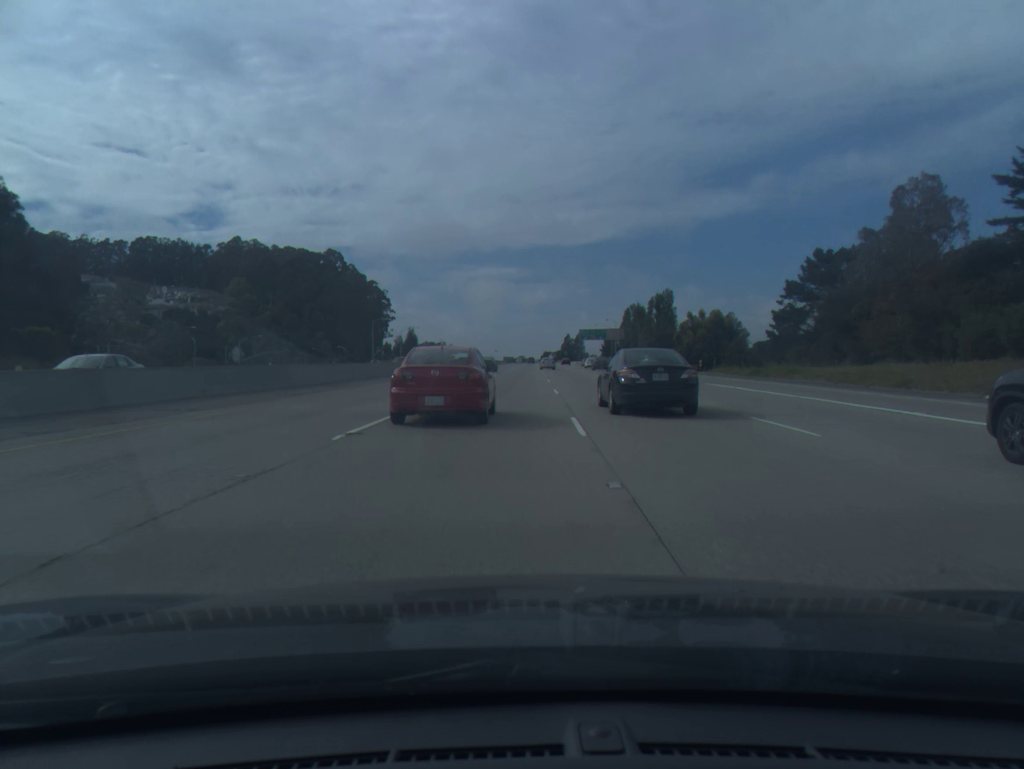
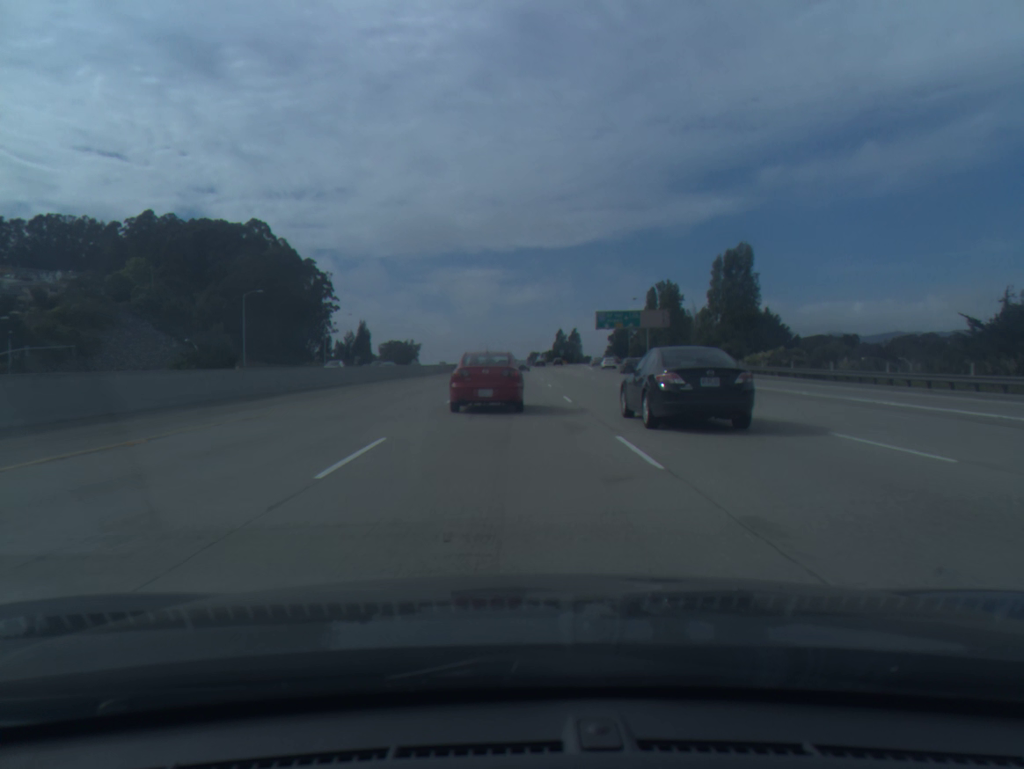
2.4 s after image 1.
(+1.0, +76.7) m; +1°
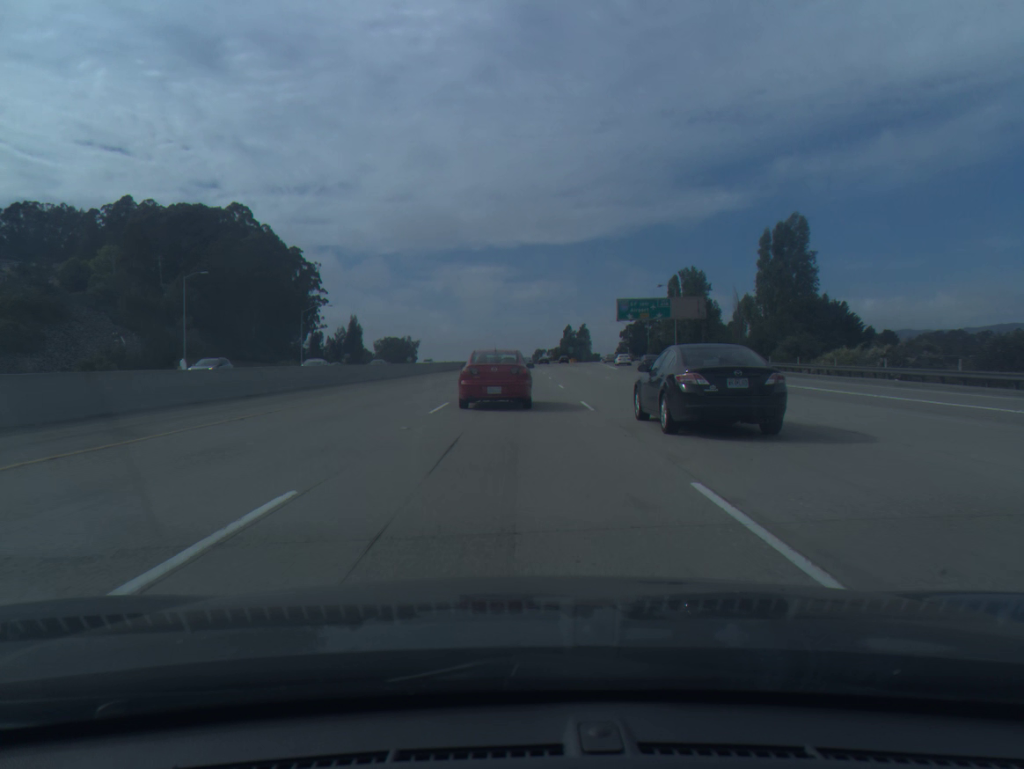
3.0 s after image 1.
(0.0, +19.7) m; 0°
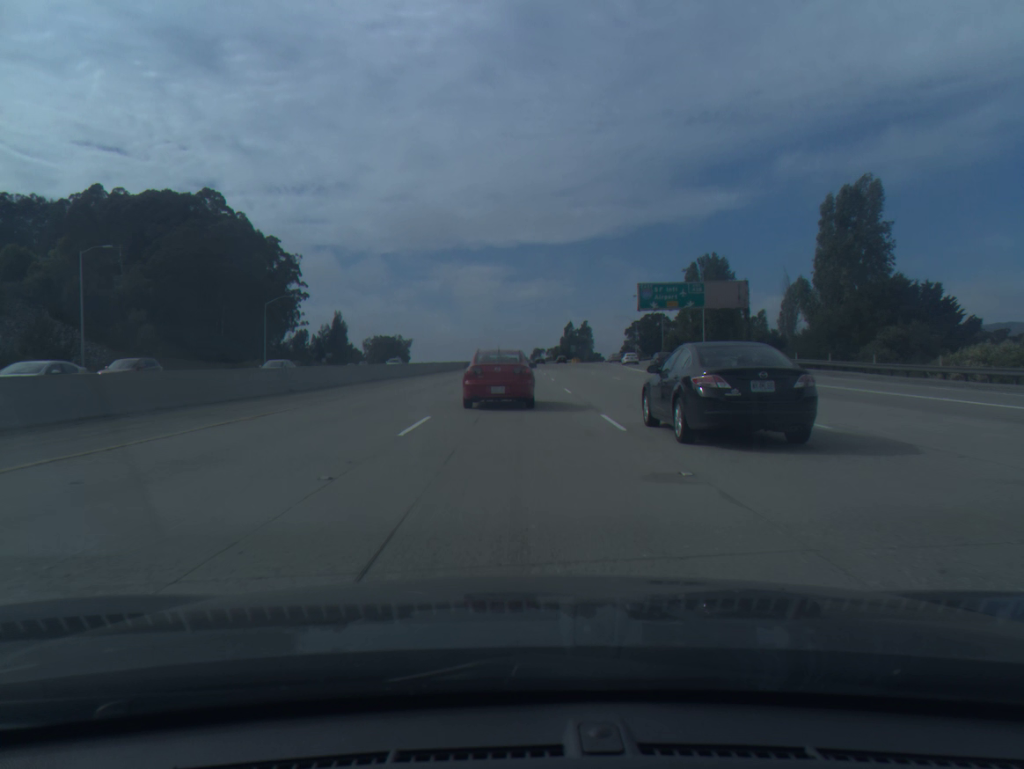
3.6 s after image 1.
(0.0, +19.7) m; 0°
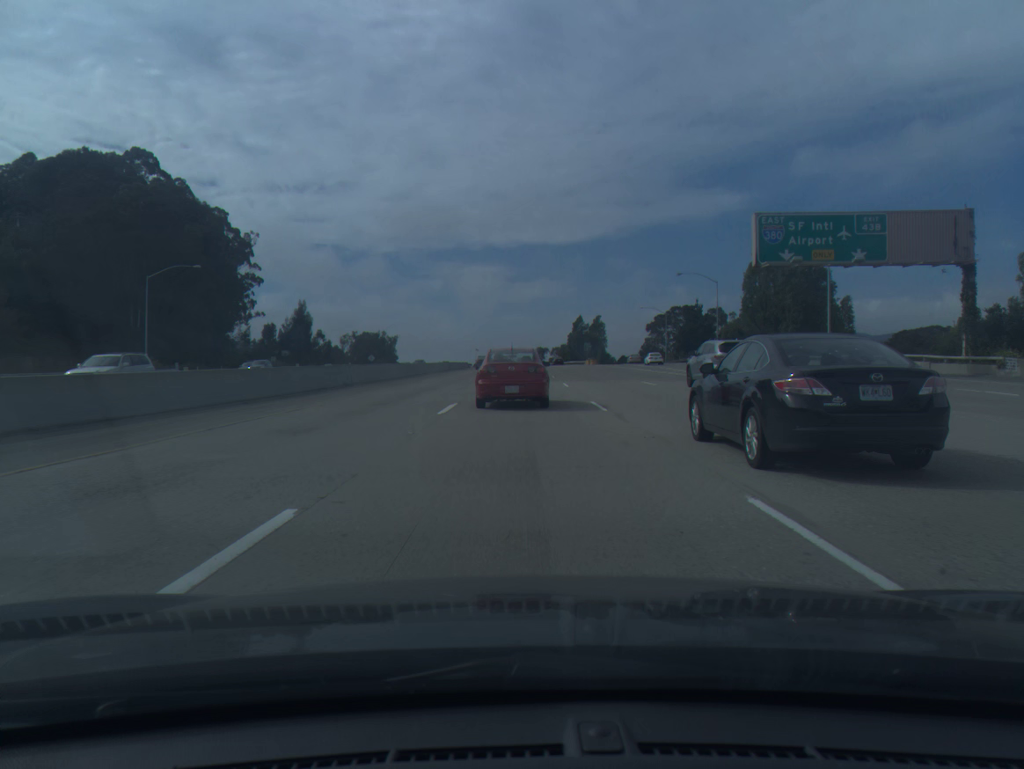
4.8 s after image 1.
(-0.1, +39.4) m; 0°
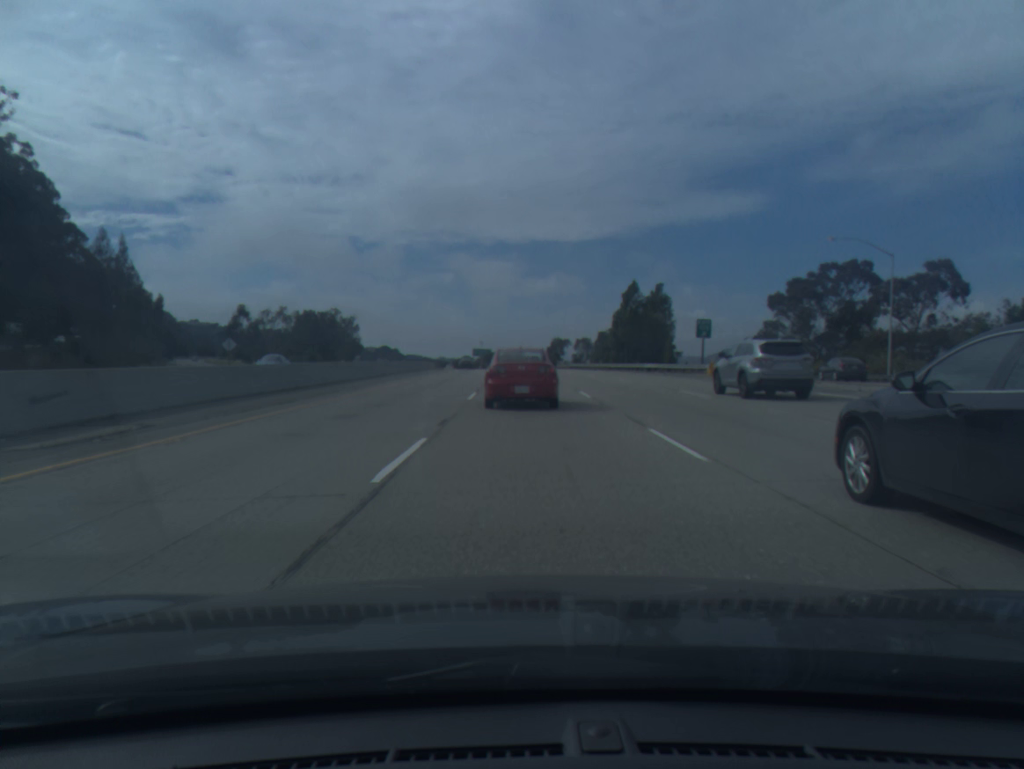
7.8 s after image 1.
(+0.1, +96.6) m; 0°
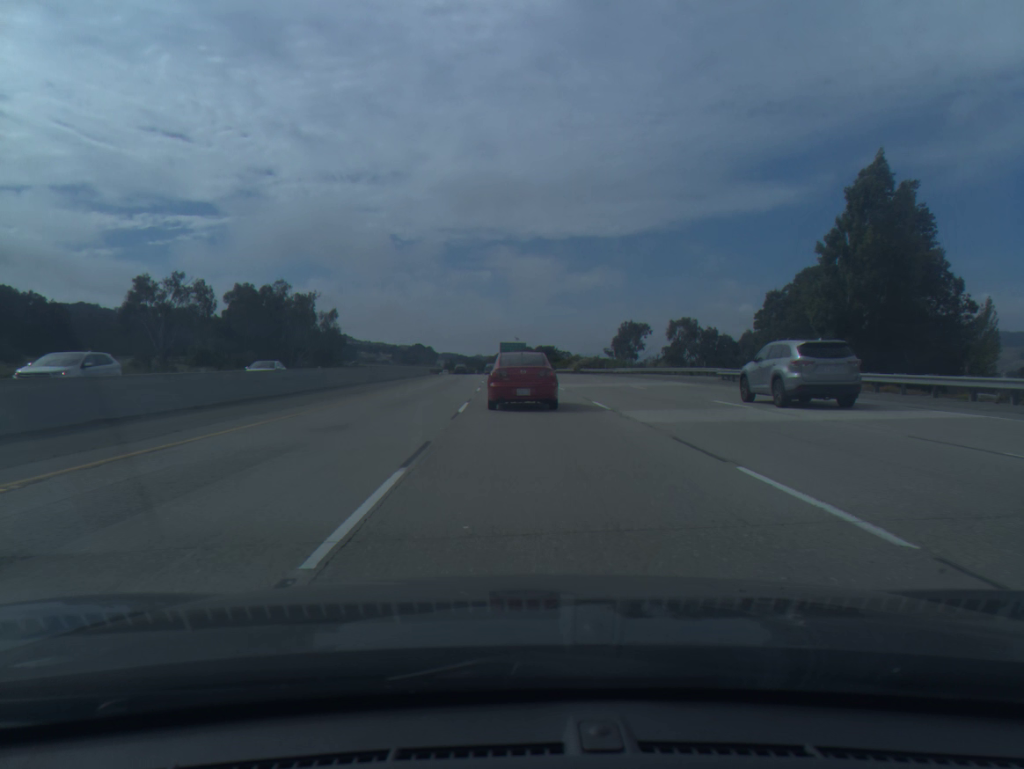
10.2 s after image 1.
(-1.9, +76.8) m; -3°
